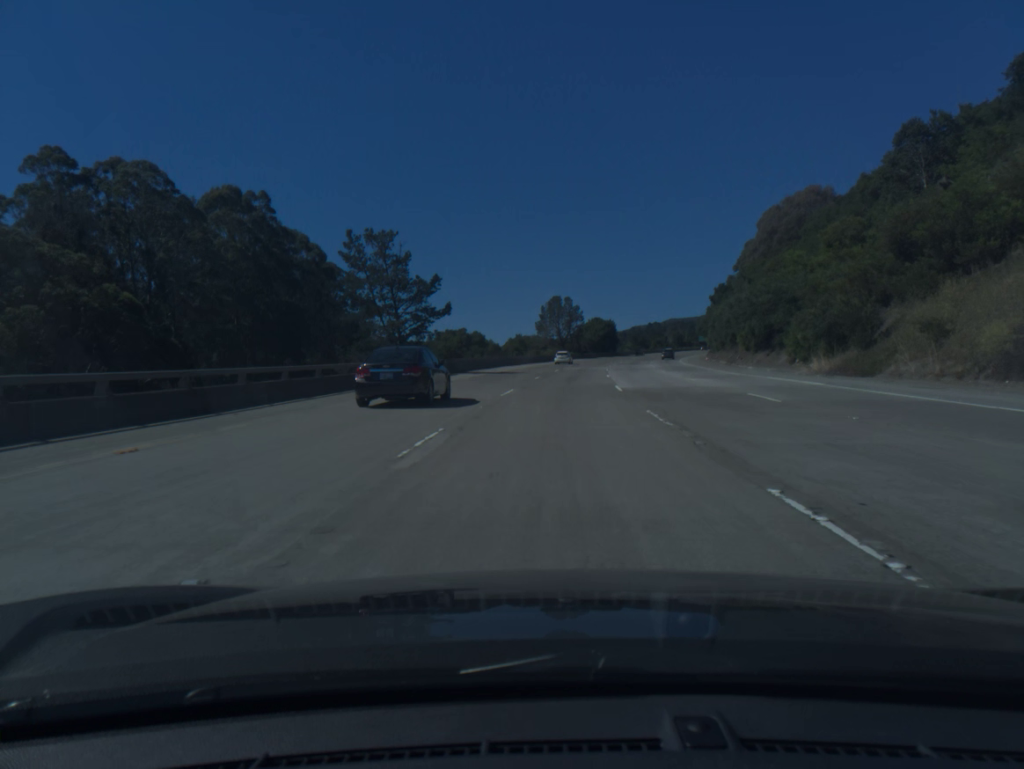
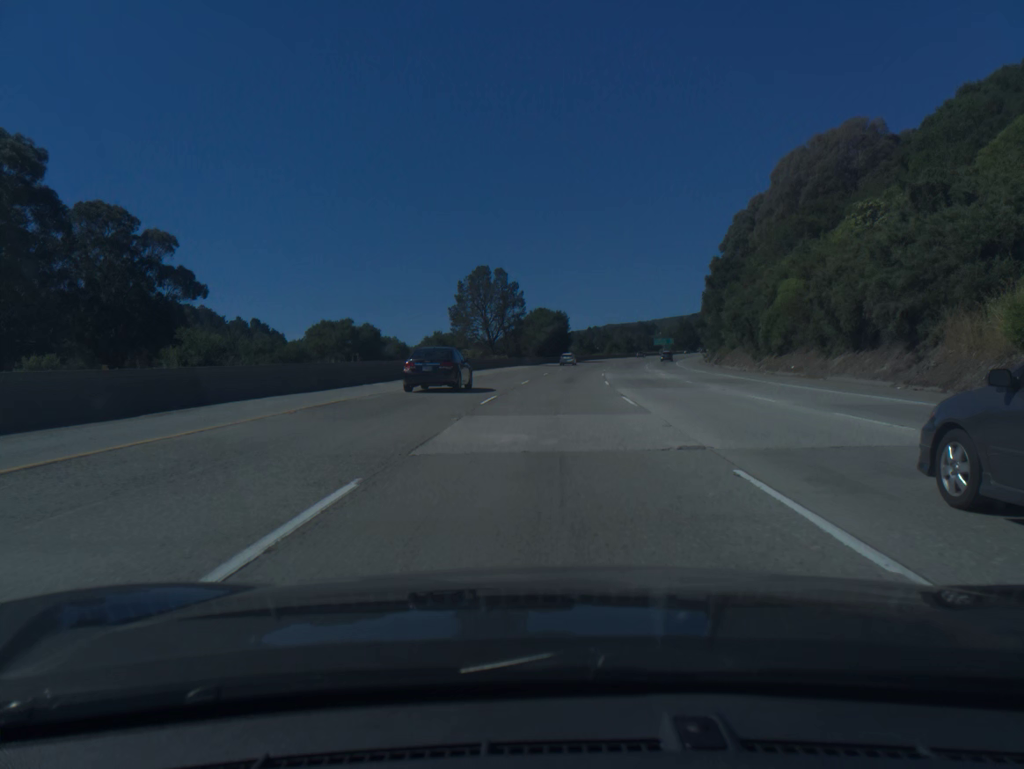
(+2.0, +51.8) m; +5°
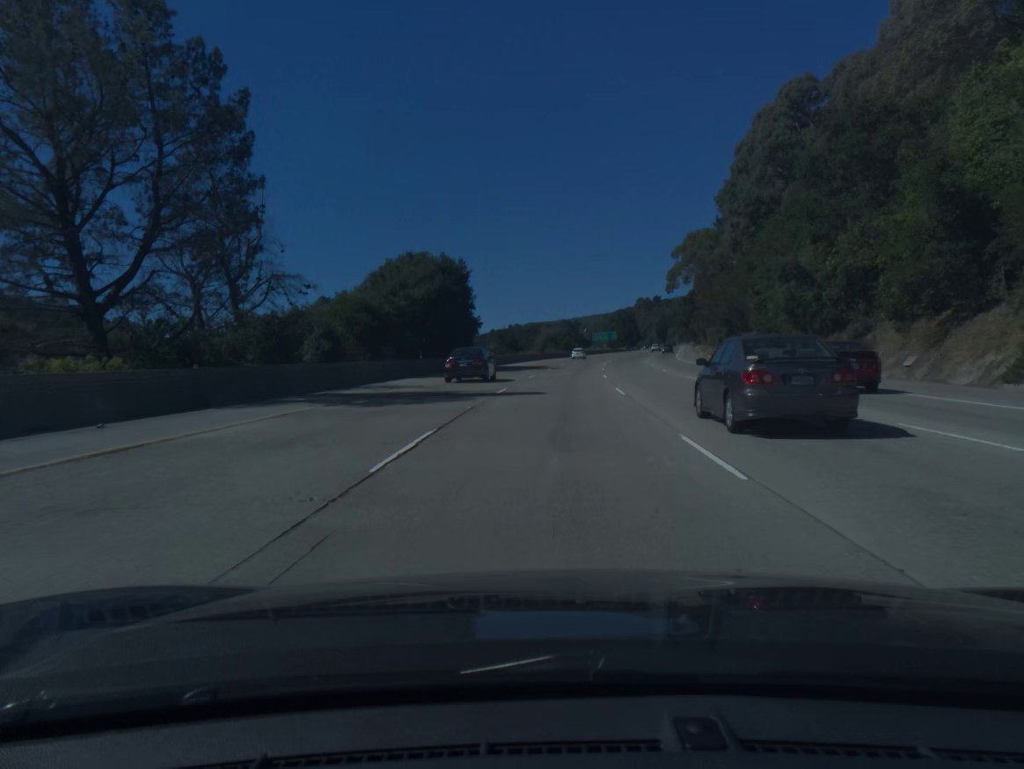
(+3.3, +69.1) m; +6°
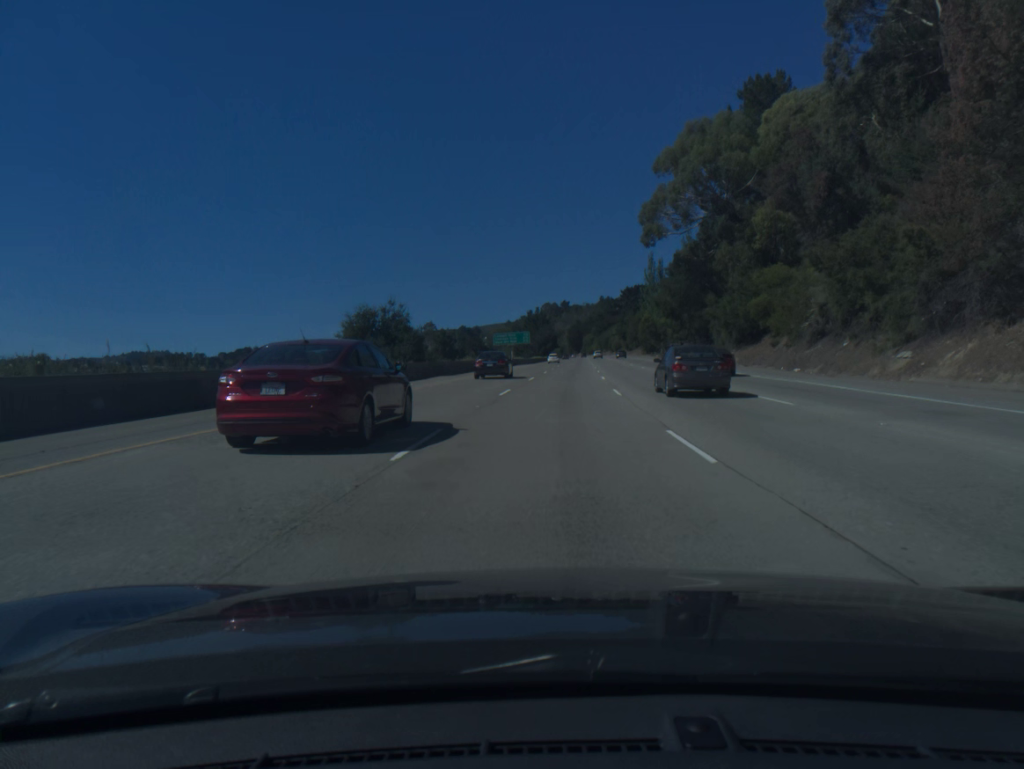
(+5.0, +86.3) m; +7°
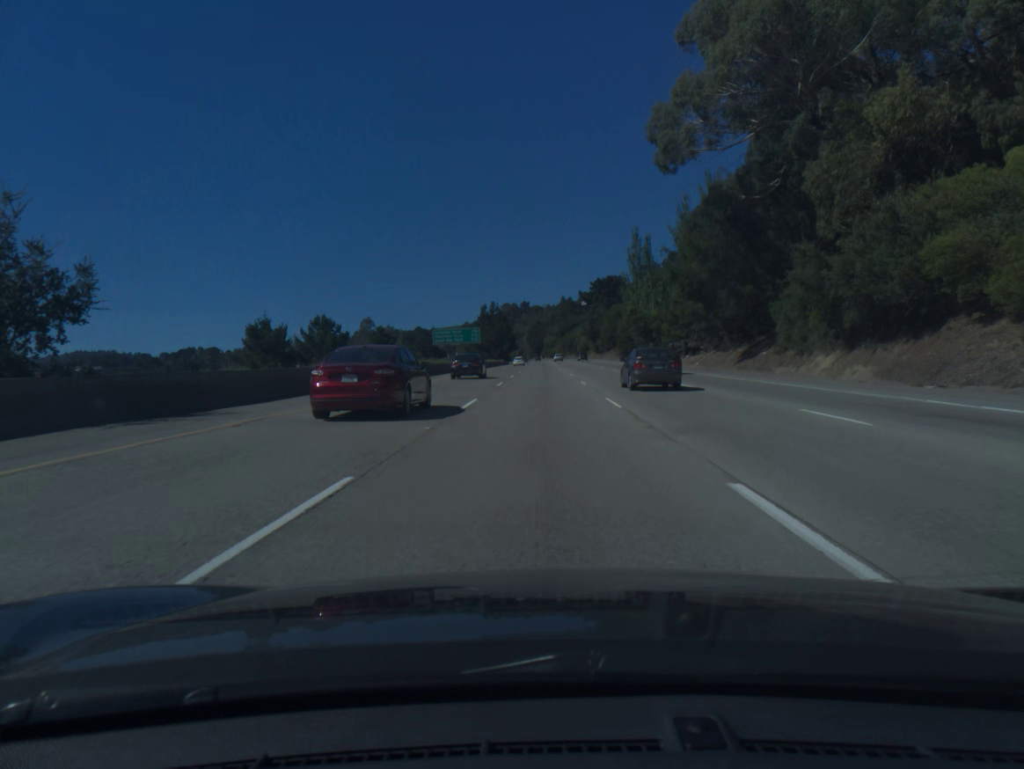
(+0.9, +34.6) m; +3°
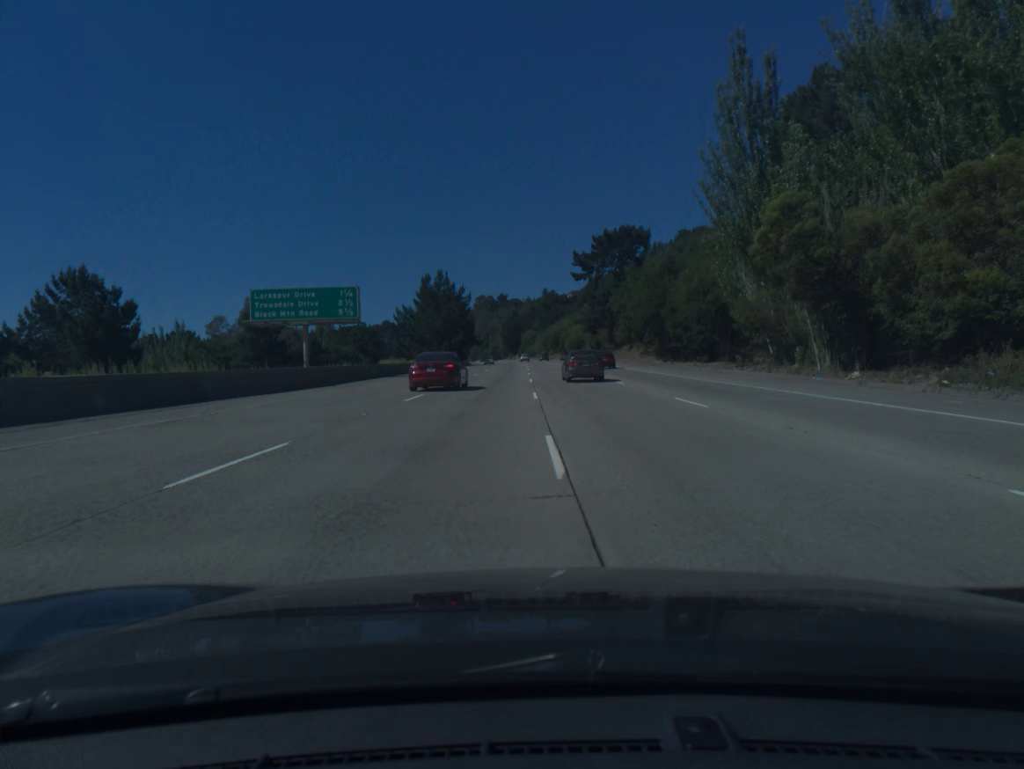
(+1.2, +69.2) m; +2°
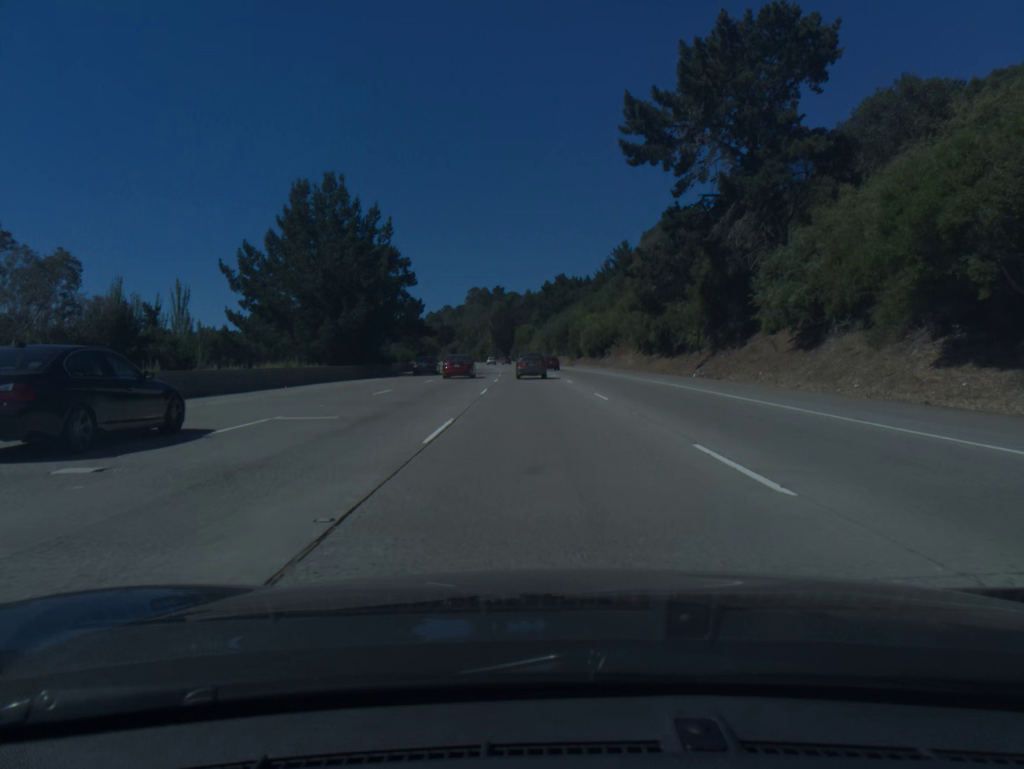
(-0.1, +69.2) m; 0°
